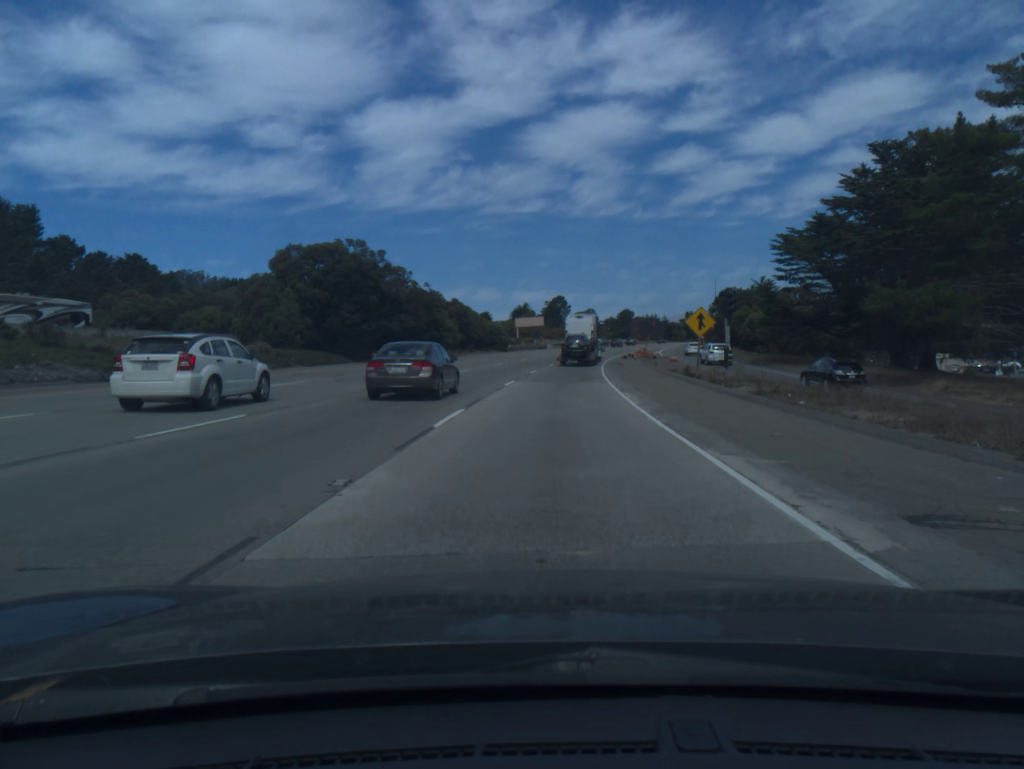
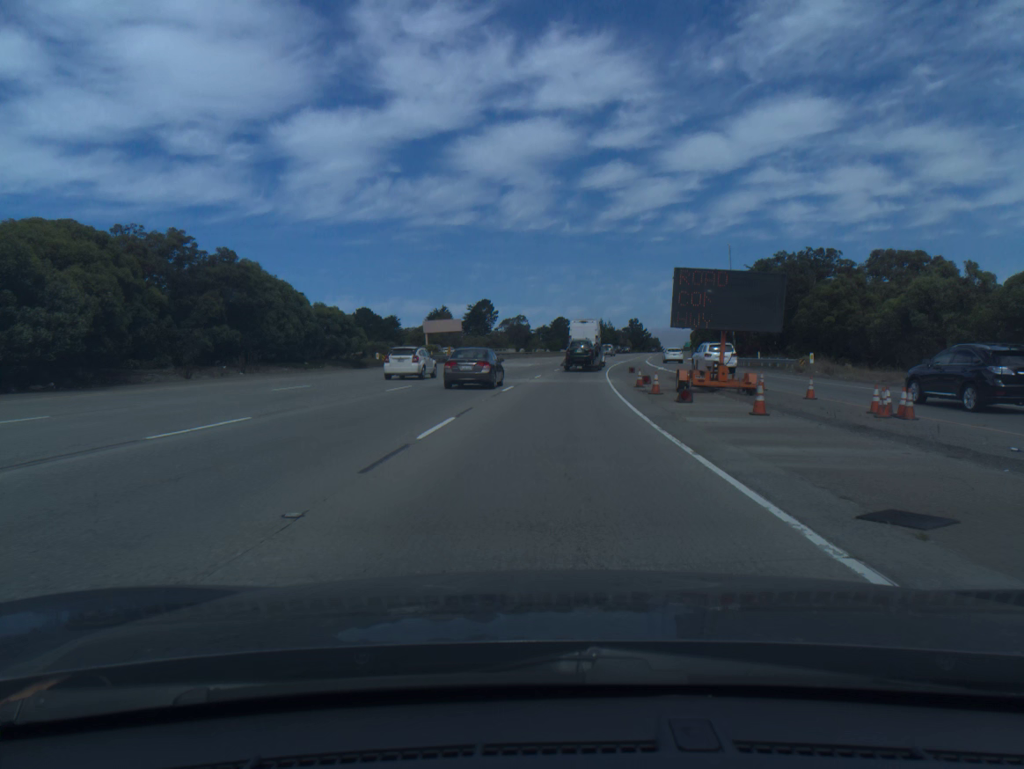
(+2.7, +57.4) m; +5°
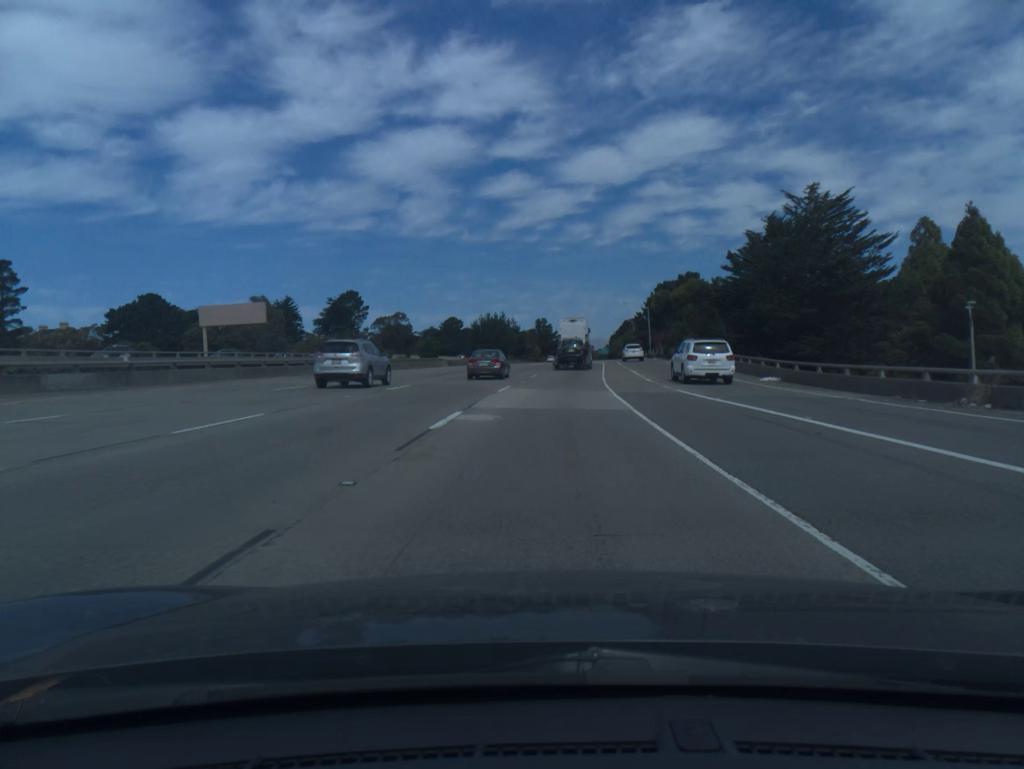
(+4.5, +71.1) m; +7°
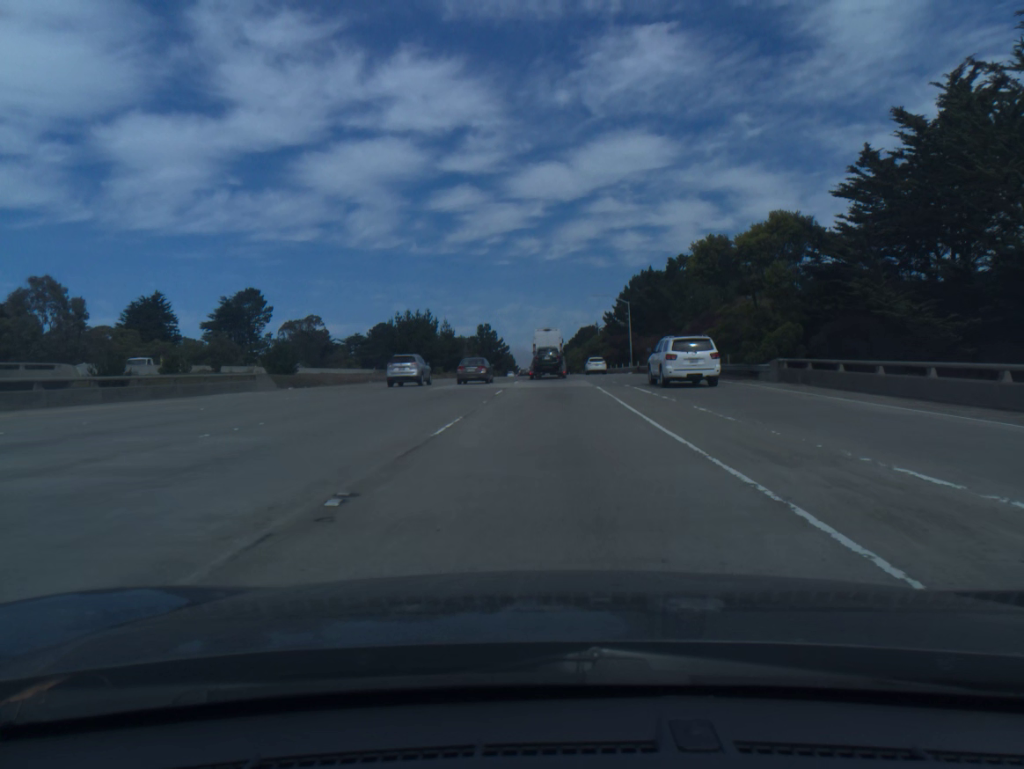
(+1.4, +42.5) m; +4°
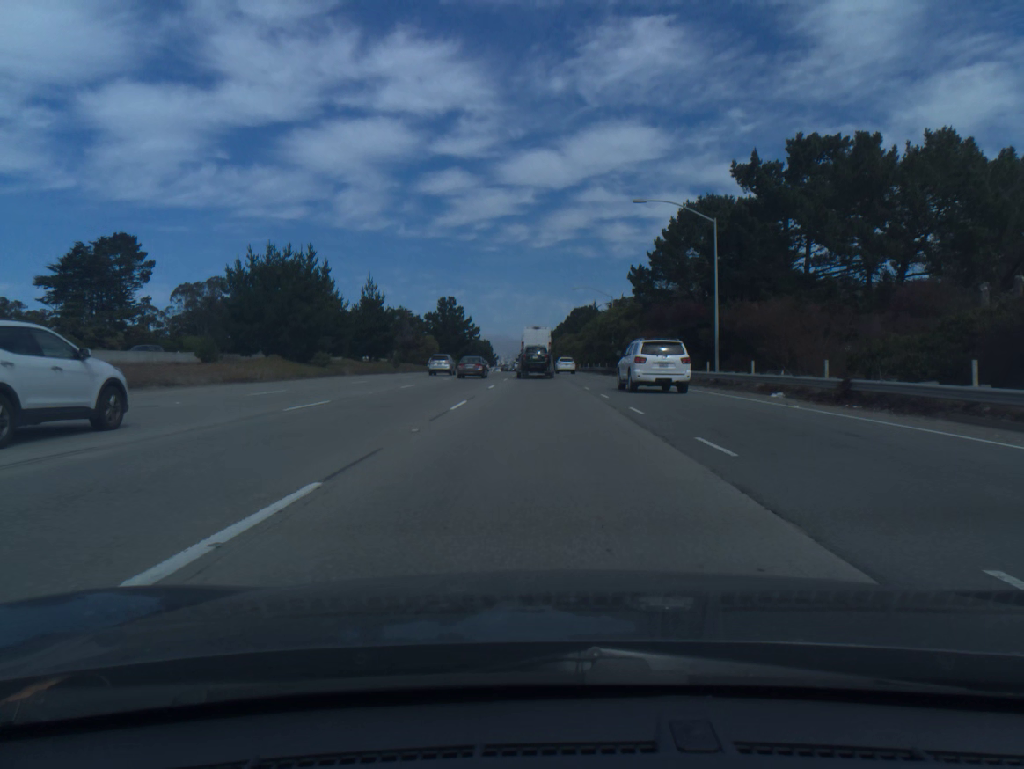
(+0.9, +56.3) m; +1°
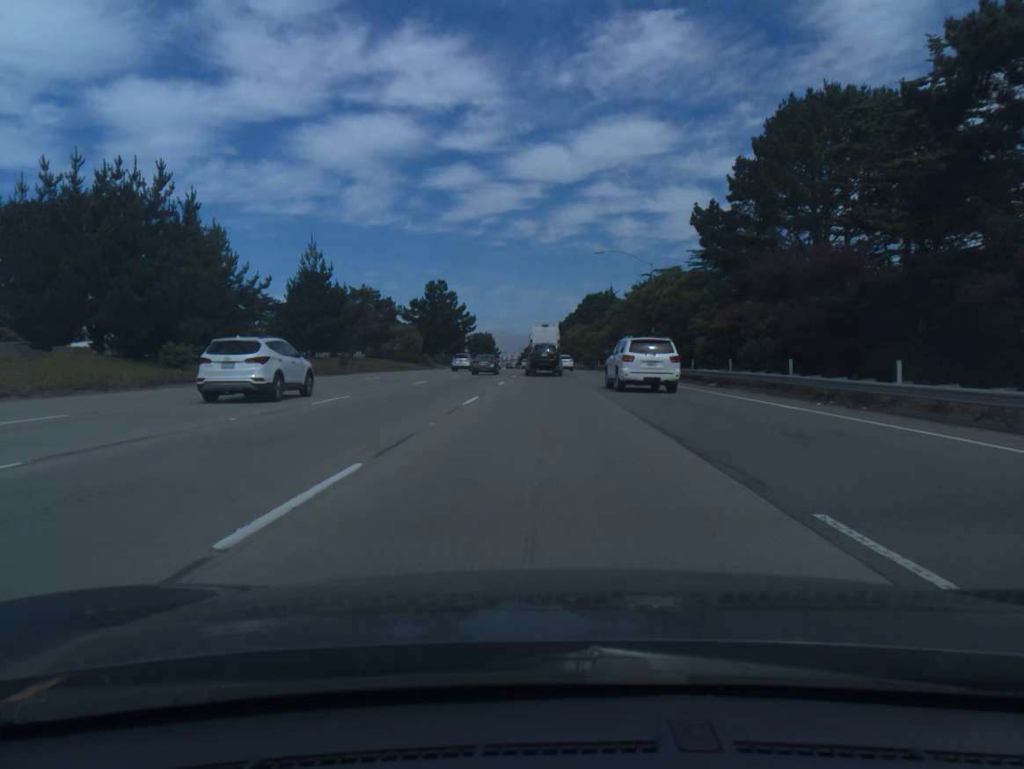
(-0.1, +28.0) m; 0°
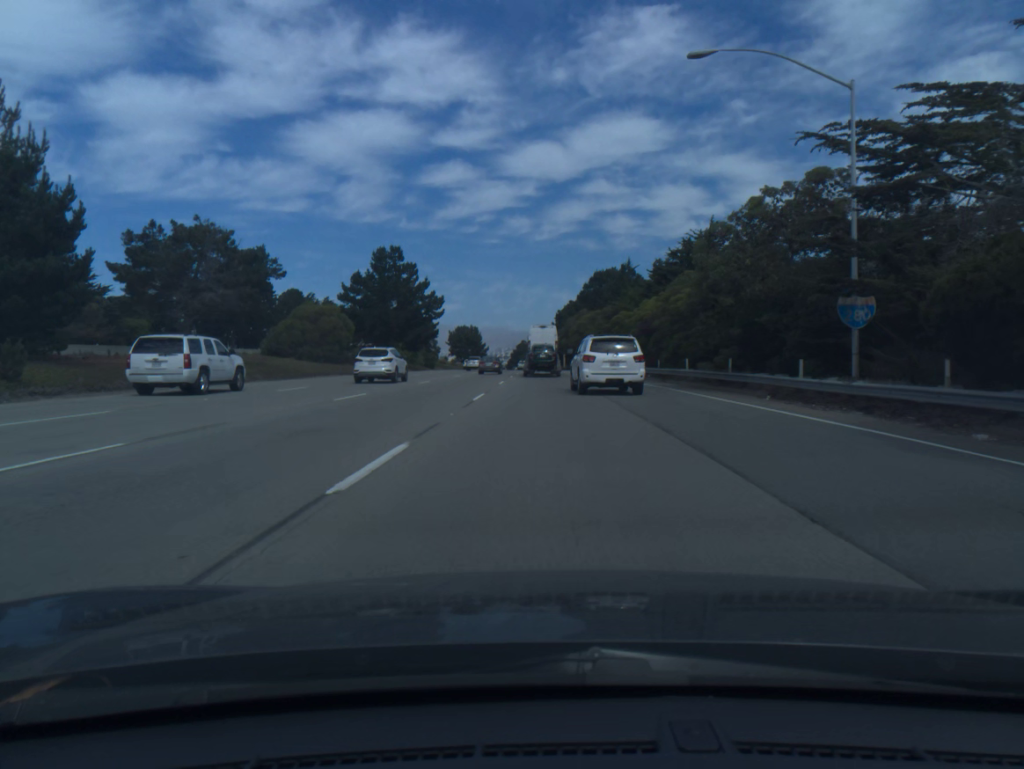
(0.0, +41.8) m; 0°
